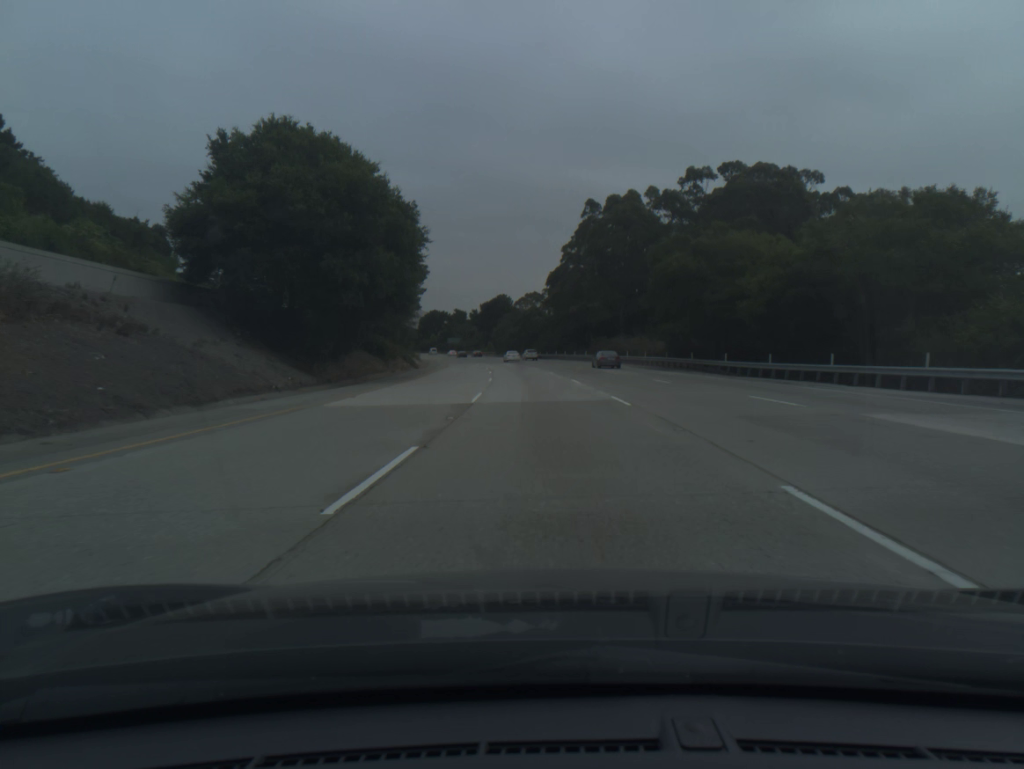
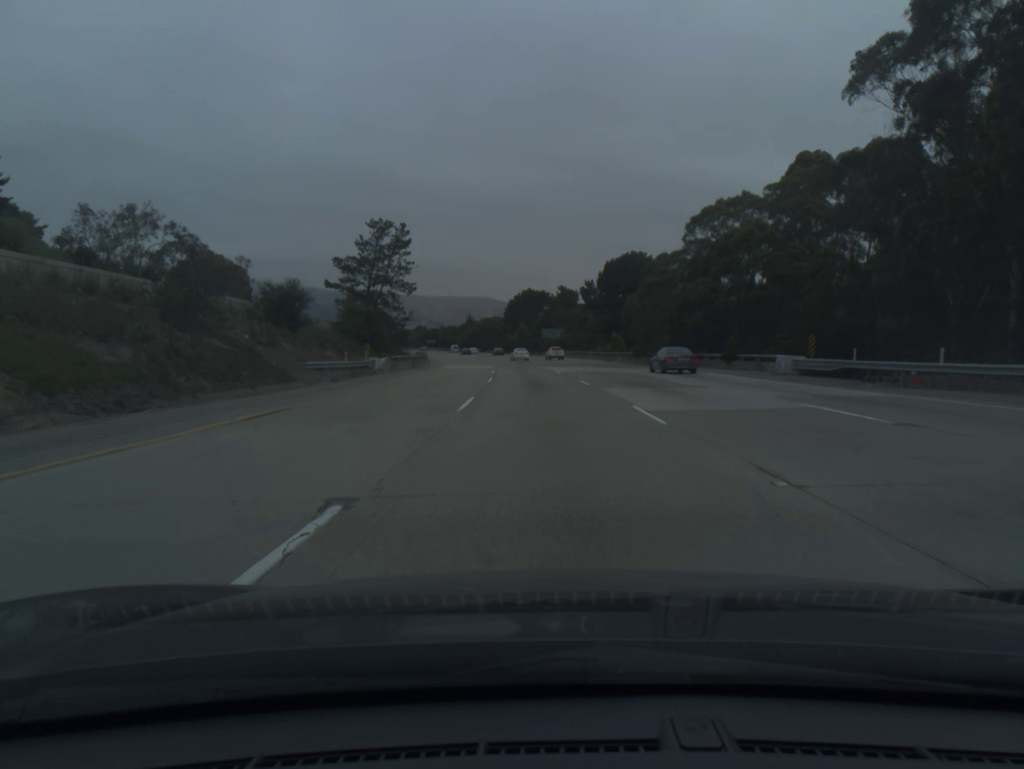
(-7.8, +105.5) m; -9°
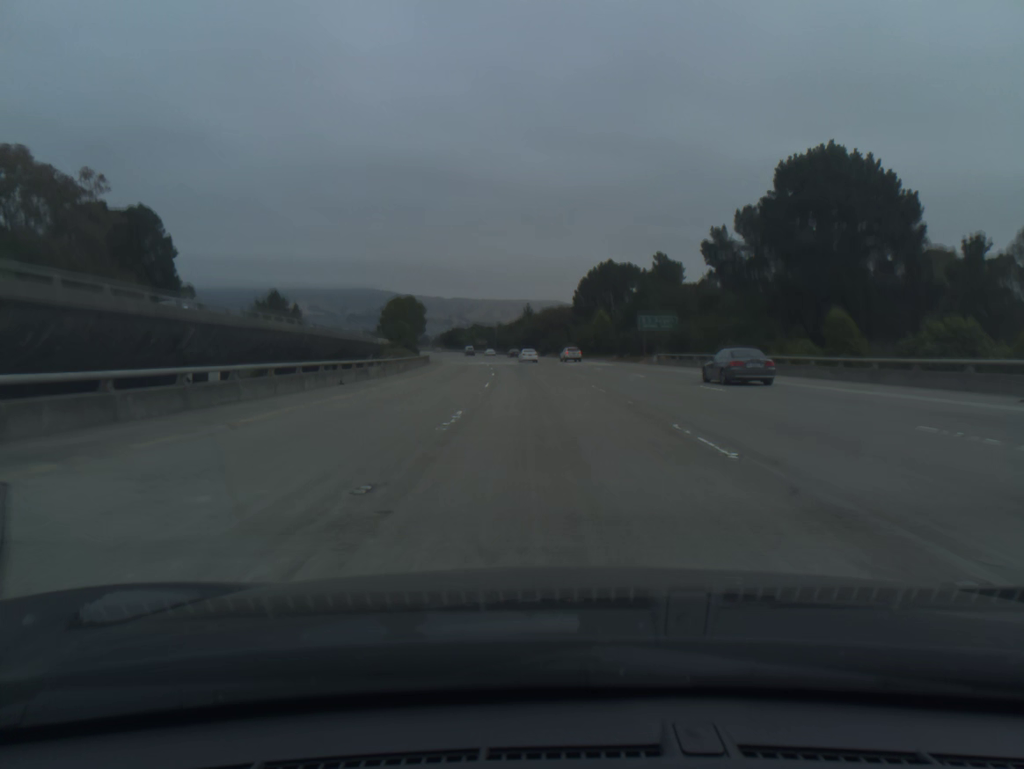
(-2.8, +63.1) m; -5°
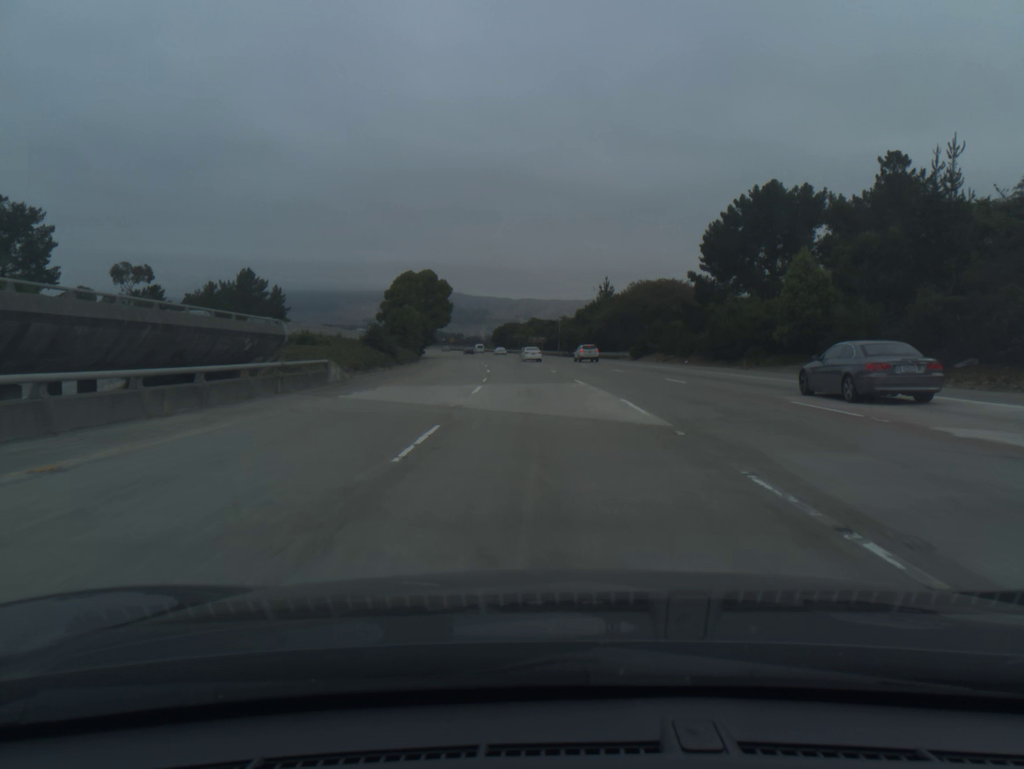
(-2.7, +62.5) m; -5°
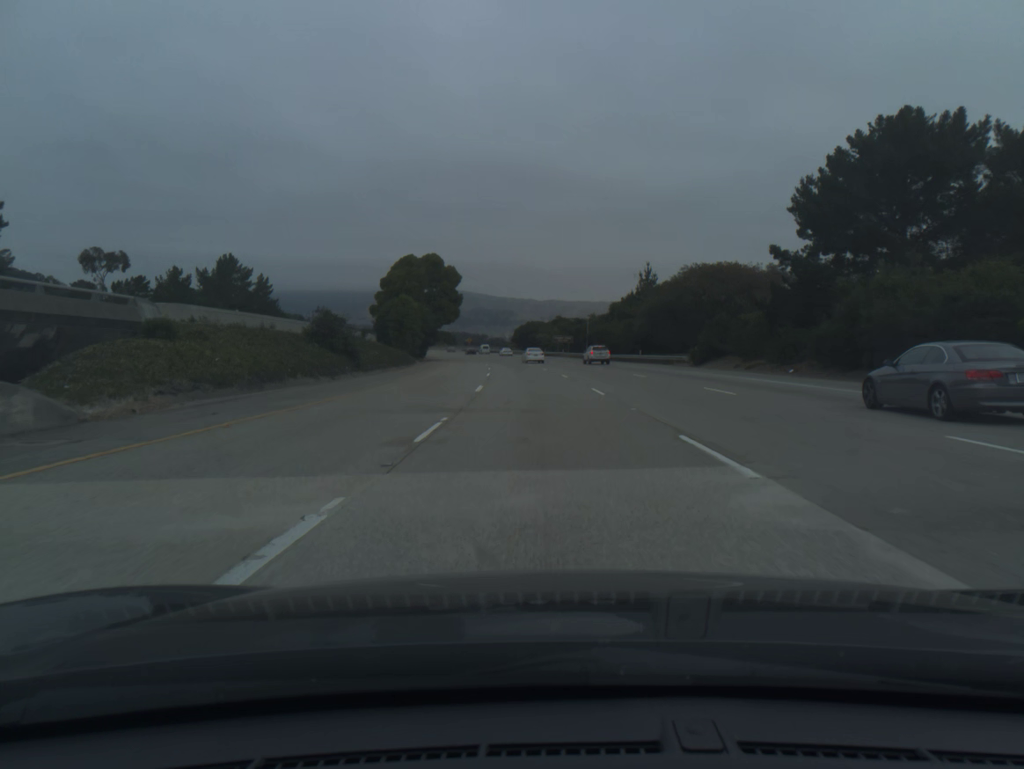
(-0.3, +20.8) m; -2°
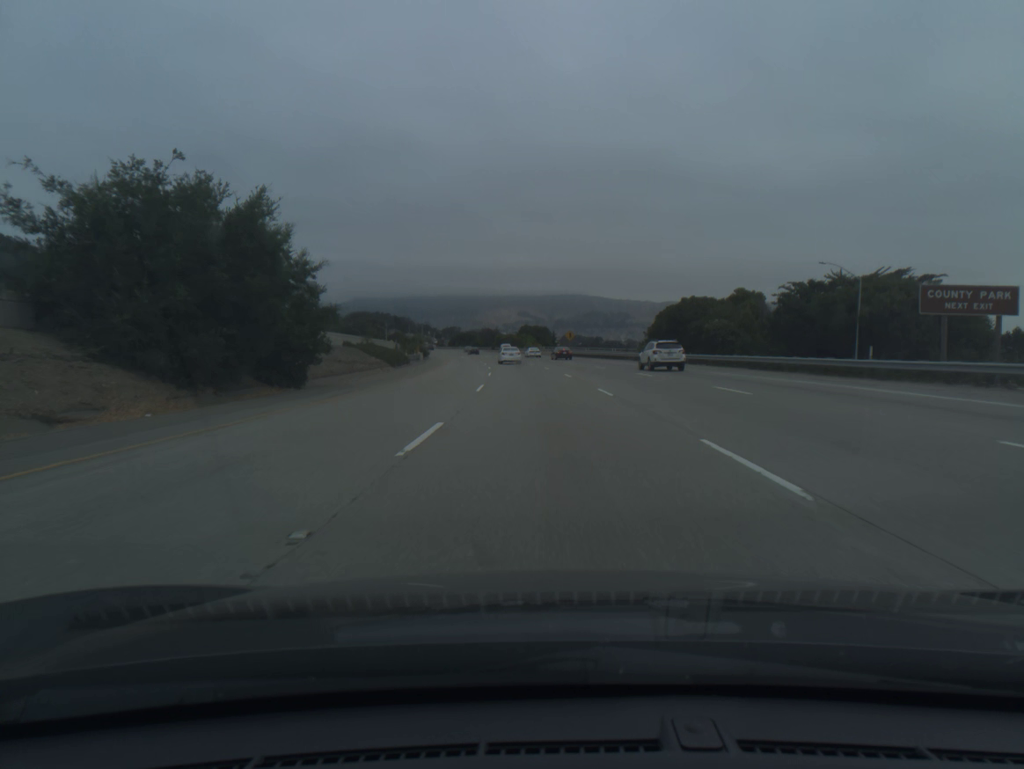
(-7.5, +103.0) m; -8°
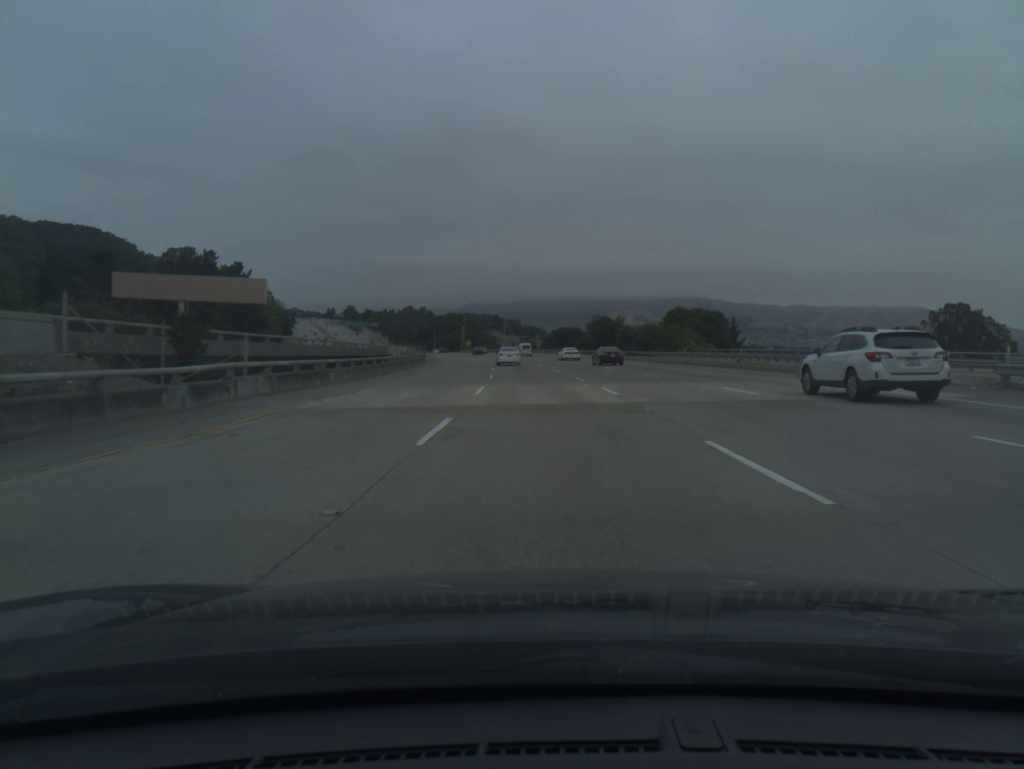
(-7.6, +101.1) m; -8°
